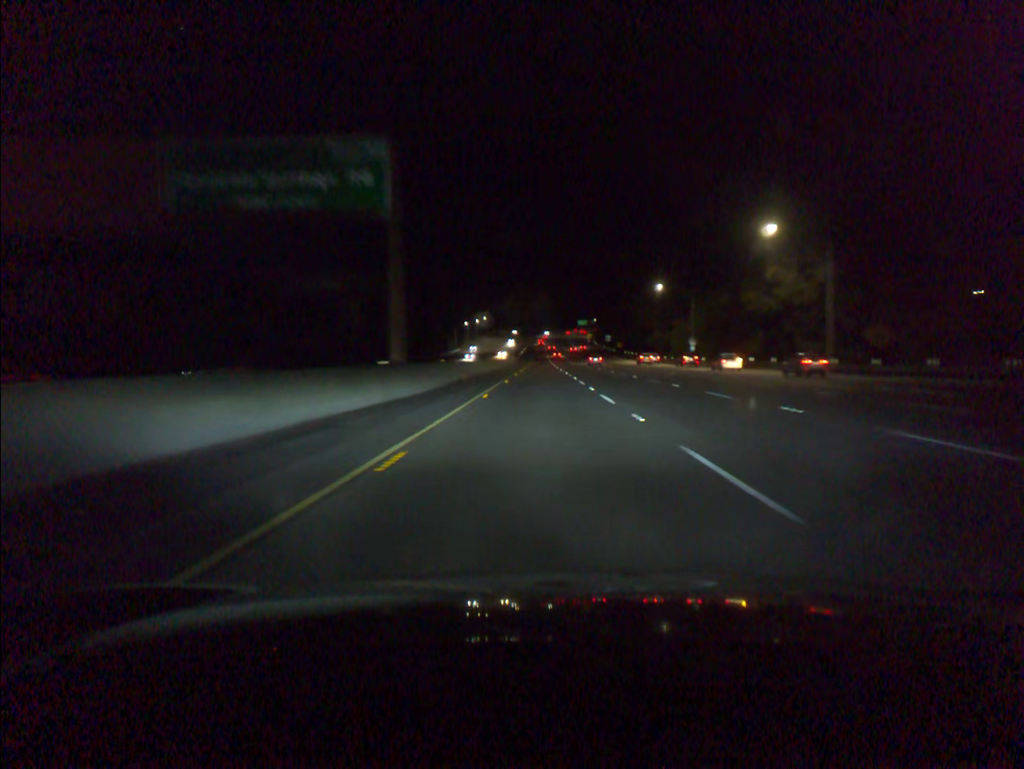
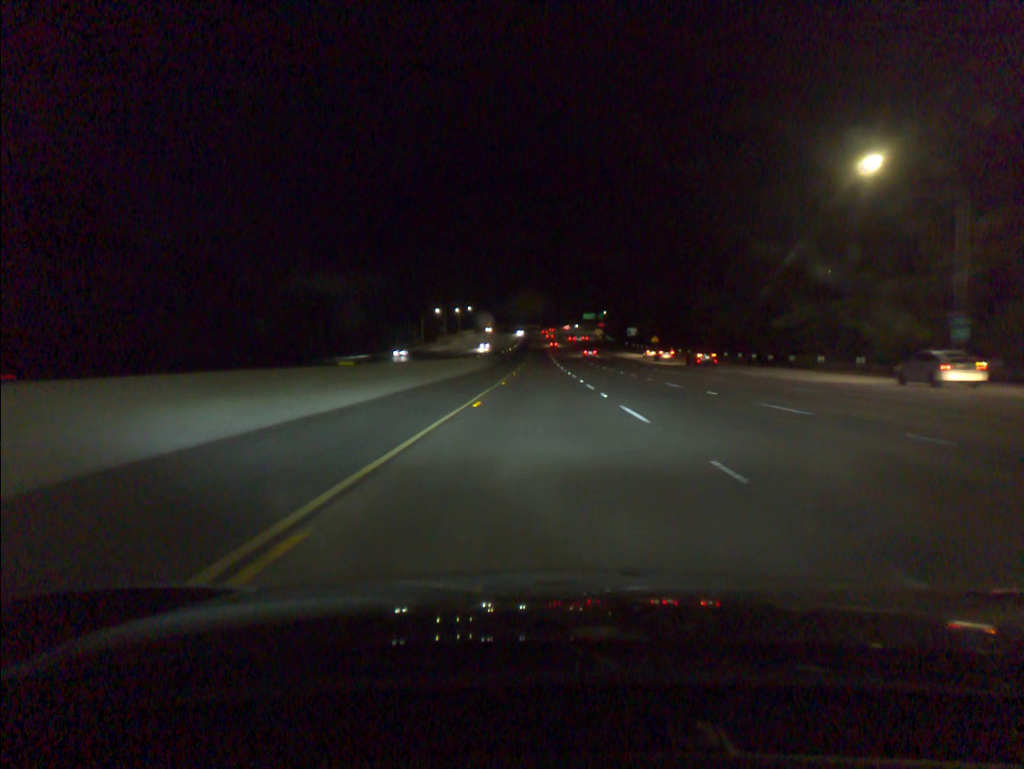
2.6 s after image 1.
(-0.2, +77.3) m; 0°
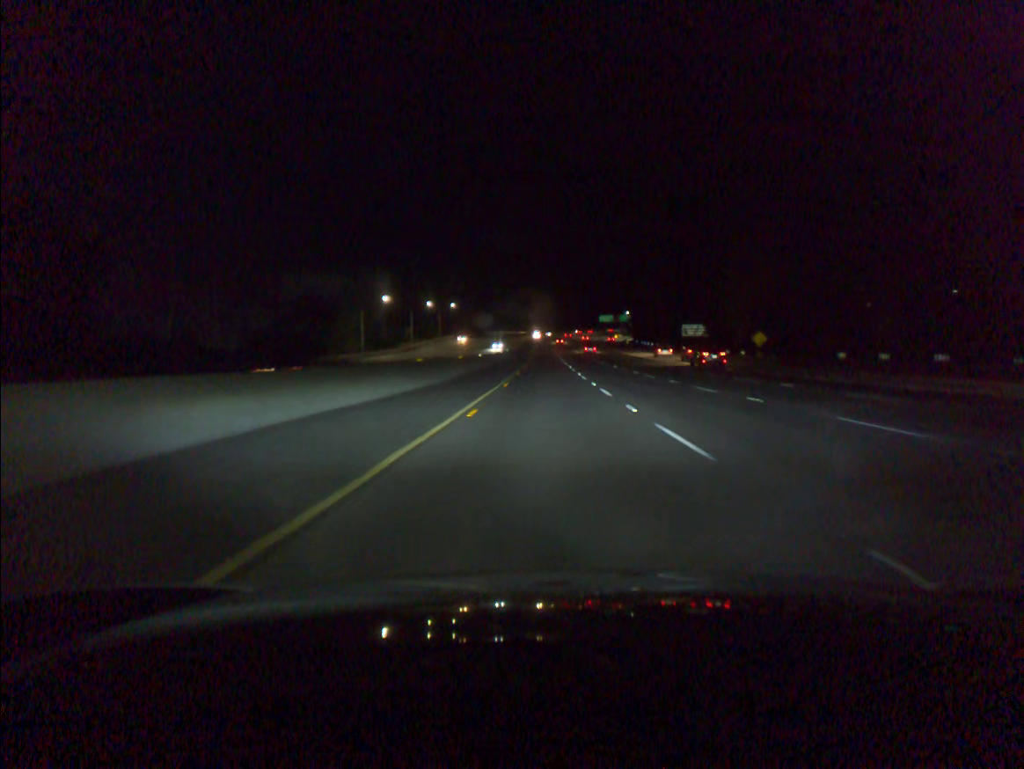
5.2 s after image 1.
(-0.2, +75.9) m; 0°
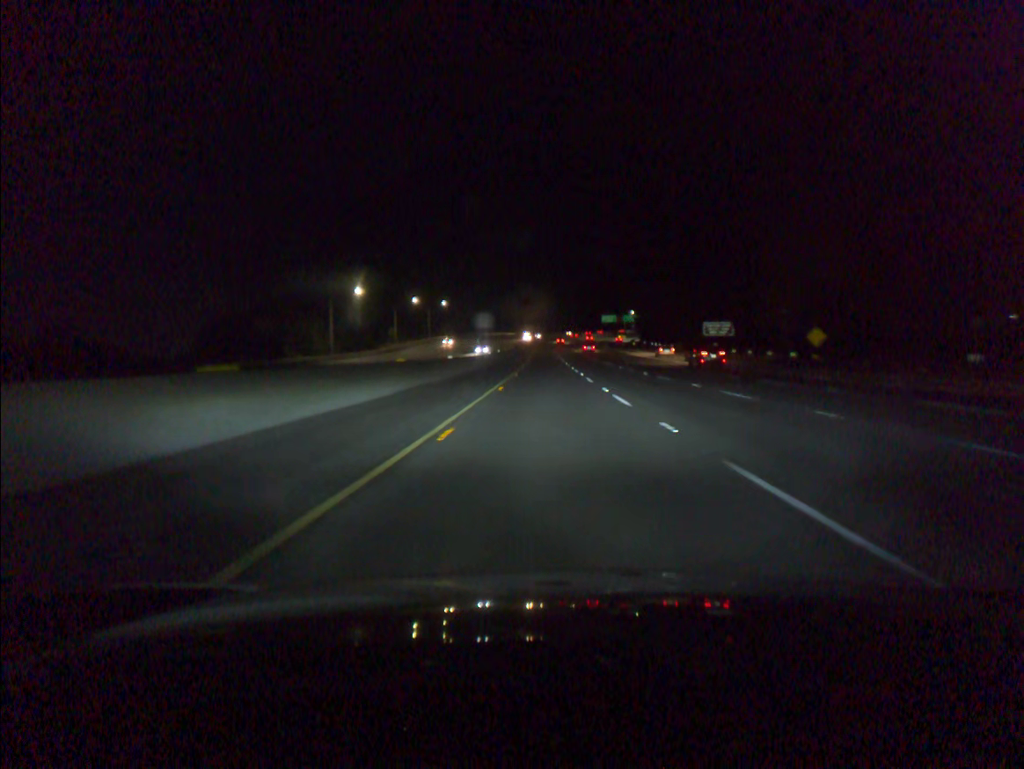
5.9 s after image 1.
(0.0, +19.0) m; 0°
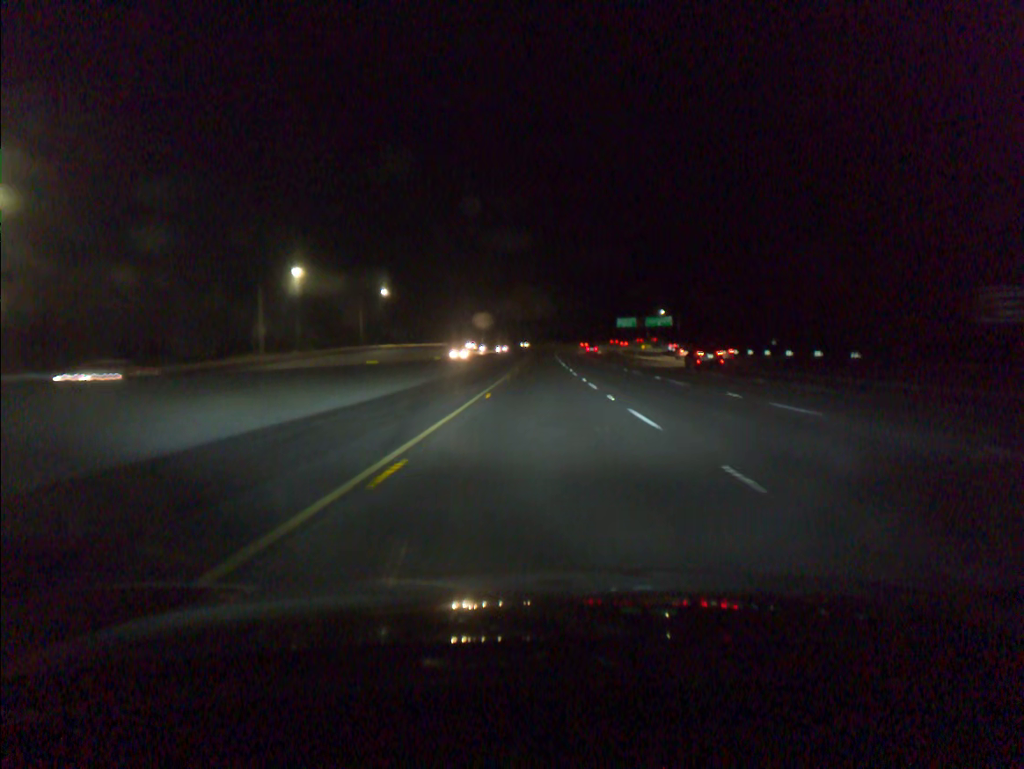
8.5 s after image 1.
(+0.3, +76.8) m; 0°
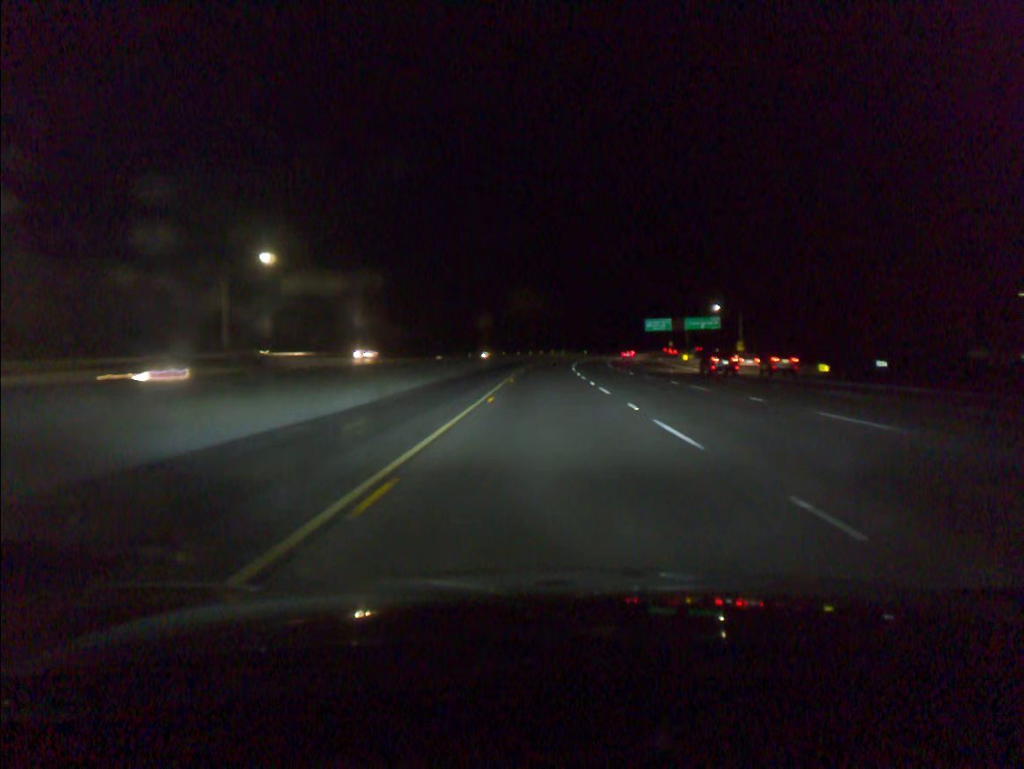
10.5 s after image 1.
(-0.1, +59.9) m; 0°
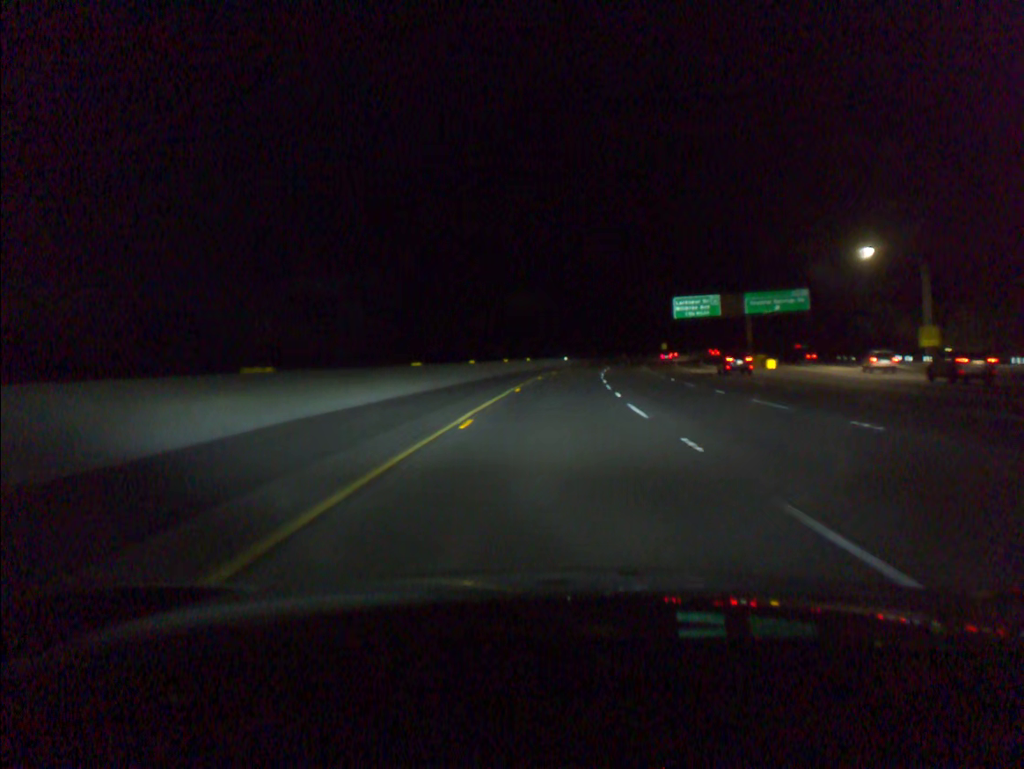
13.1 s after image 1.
(+1.4, +79.6) m; +3°
